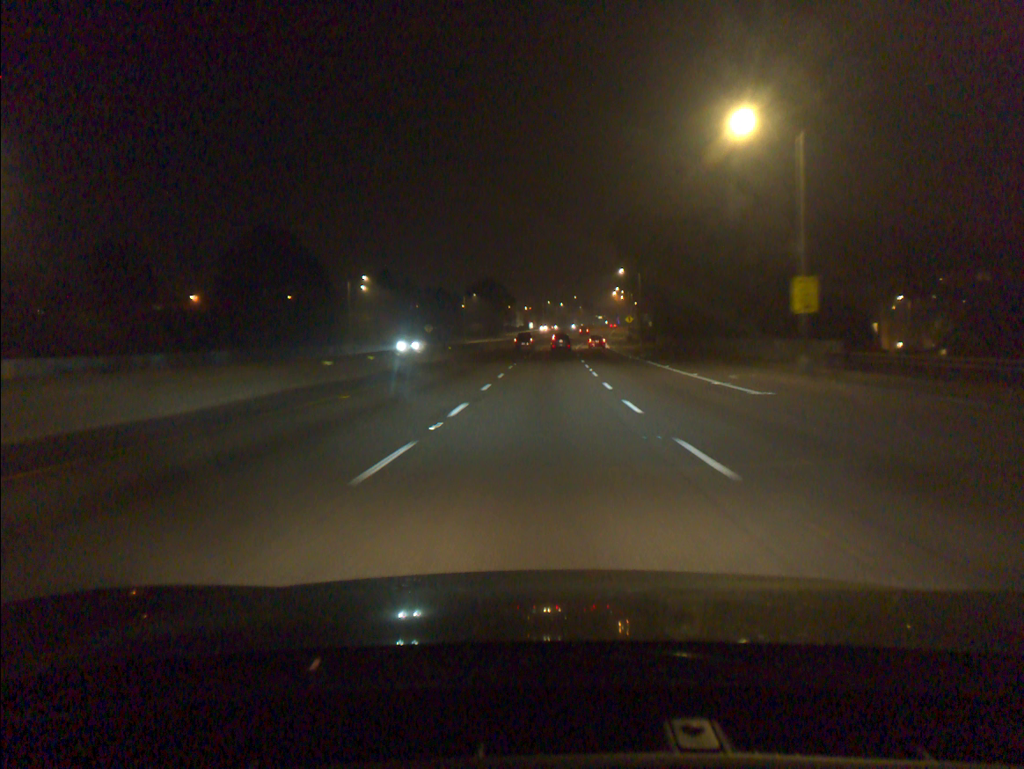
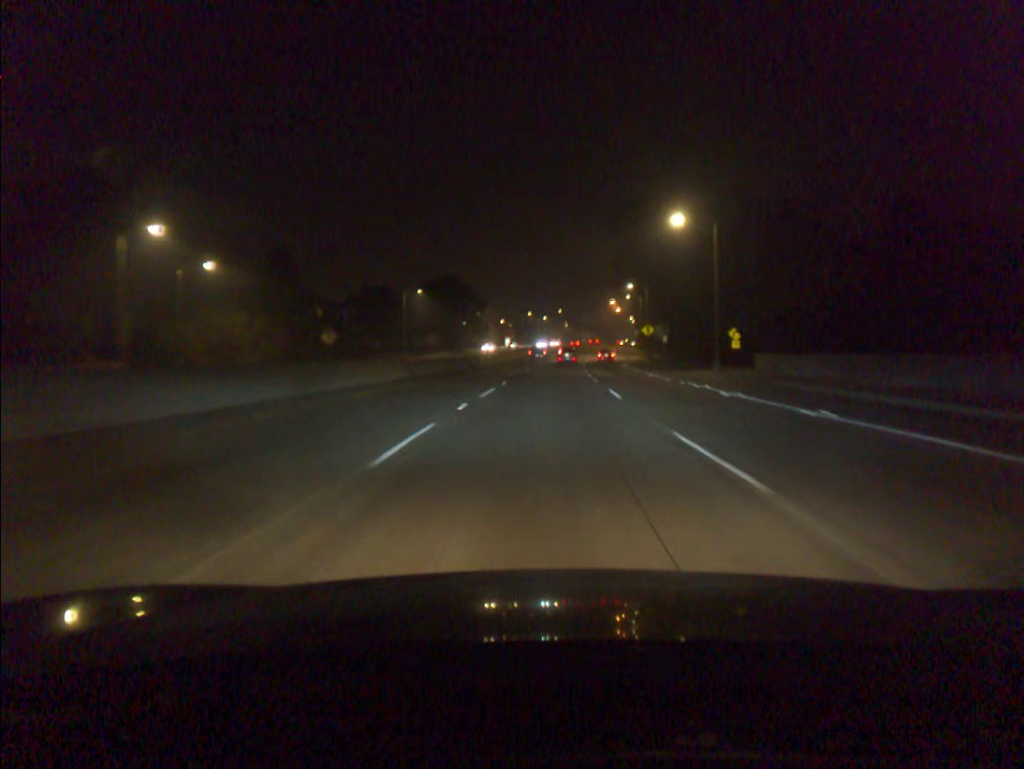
(+0.6, +51.8) m; +1°
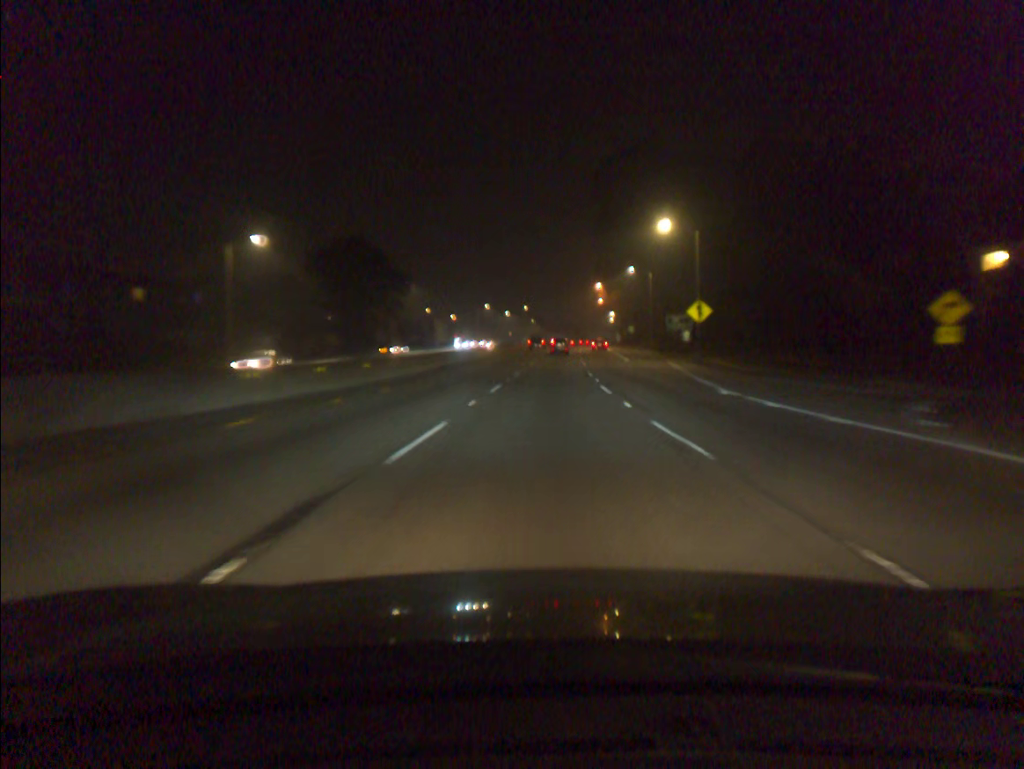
(+1.1, +51.4) m; +3°
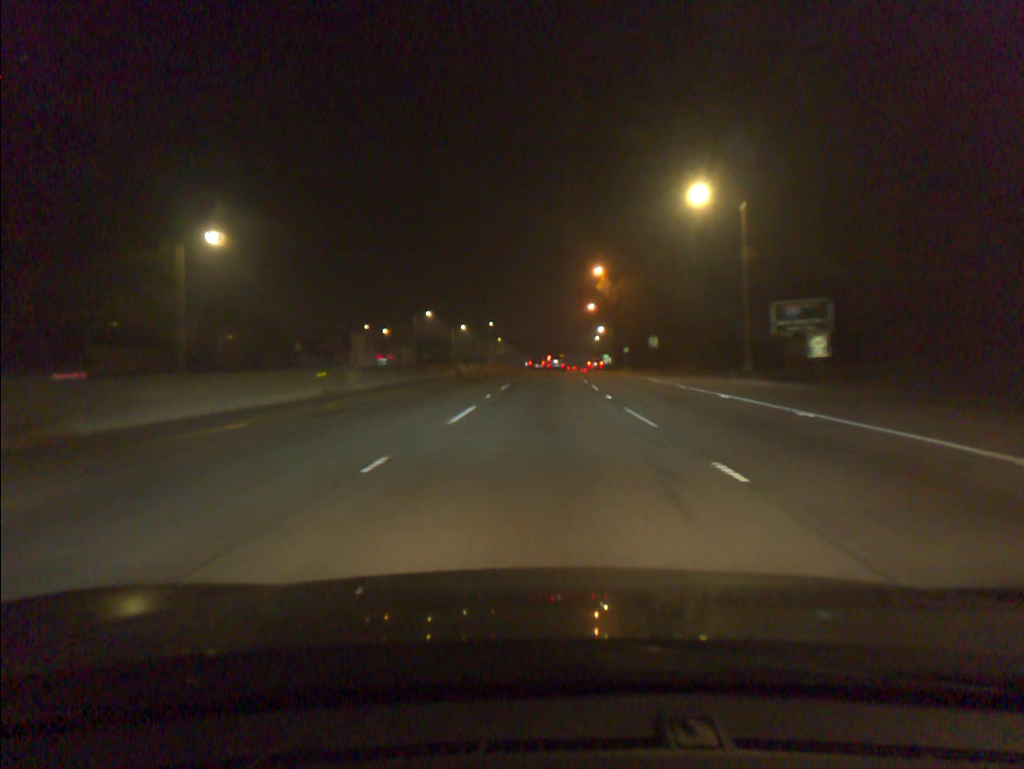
(+1.0, +53.7) m; +2°
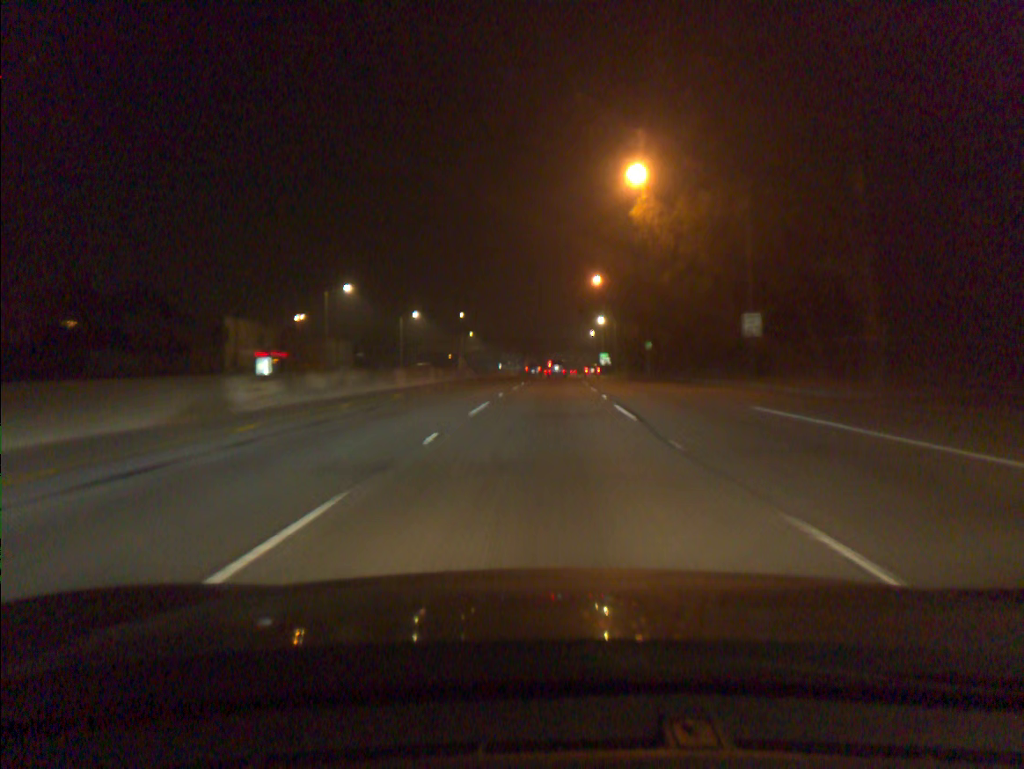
(+0.3, +41.7) m; +1°
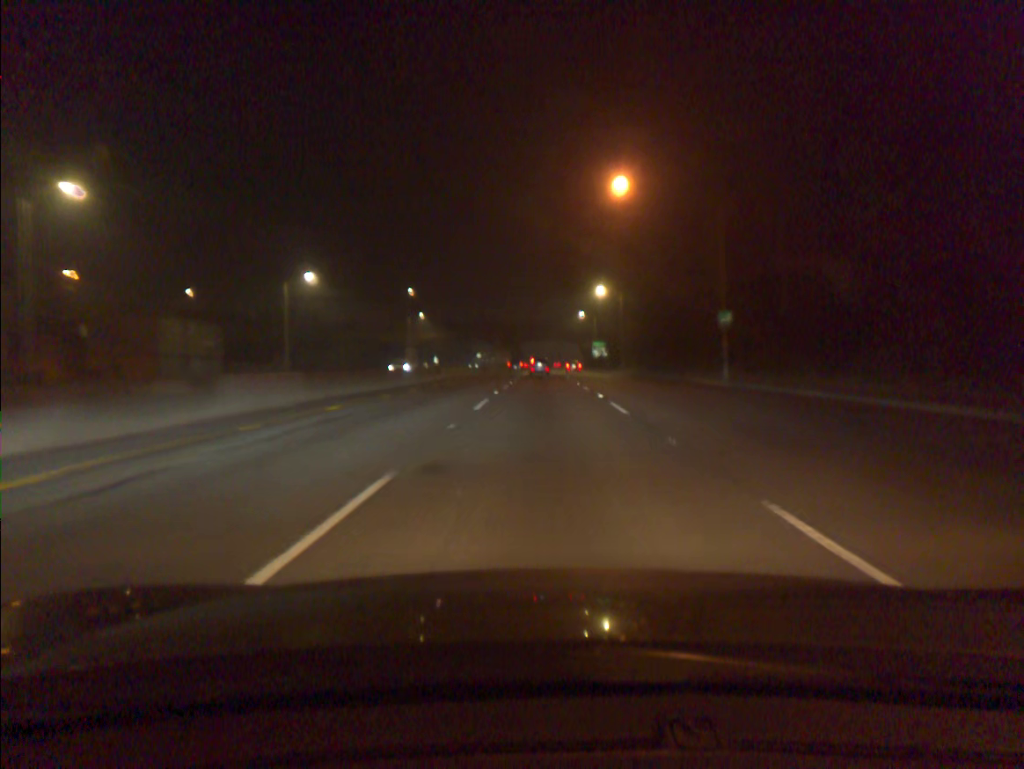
(+0.6, +42.5) m; +2°
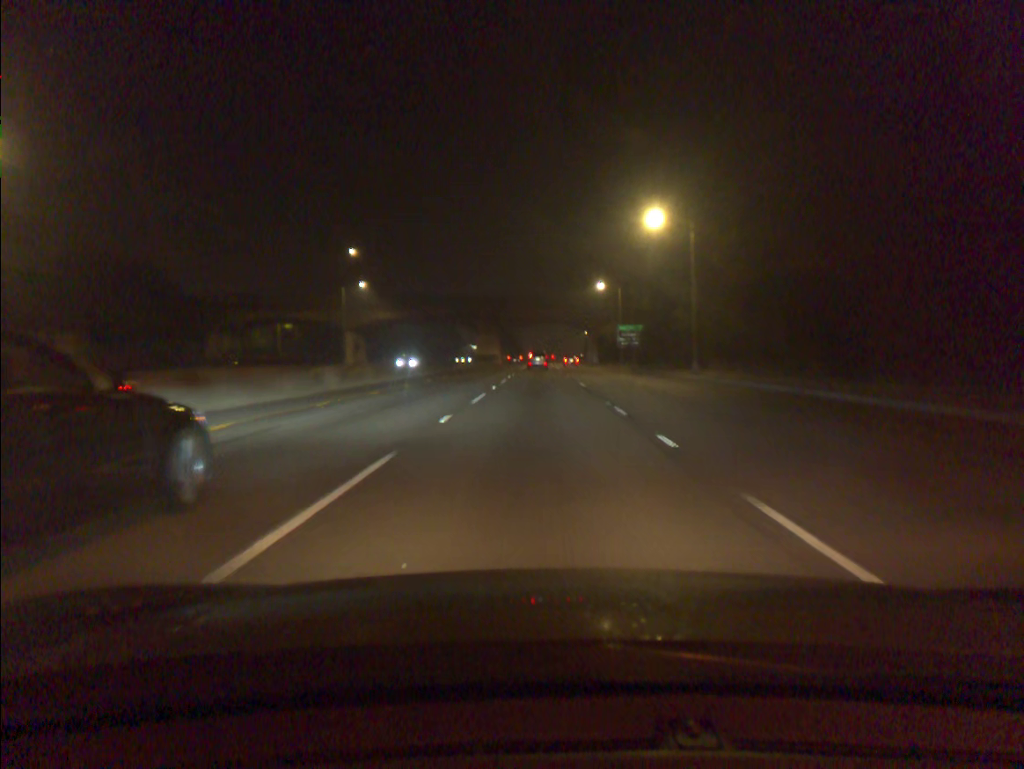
(+0.1, +43.2) m; 0°
